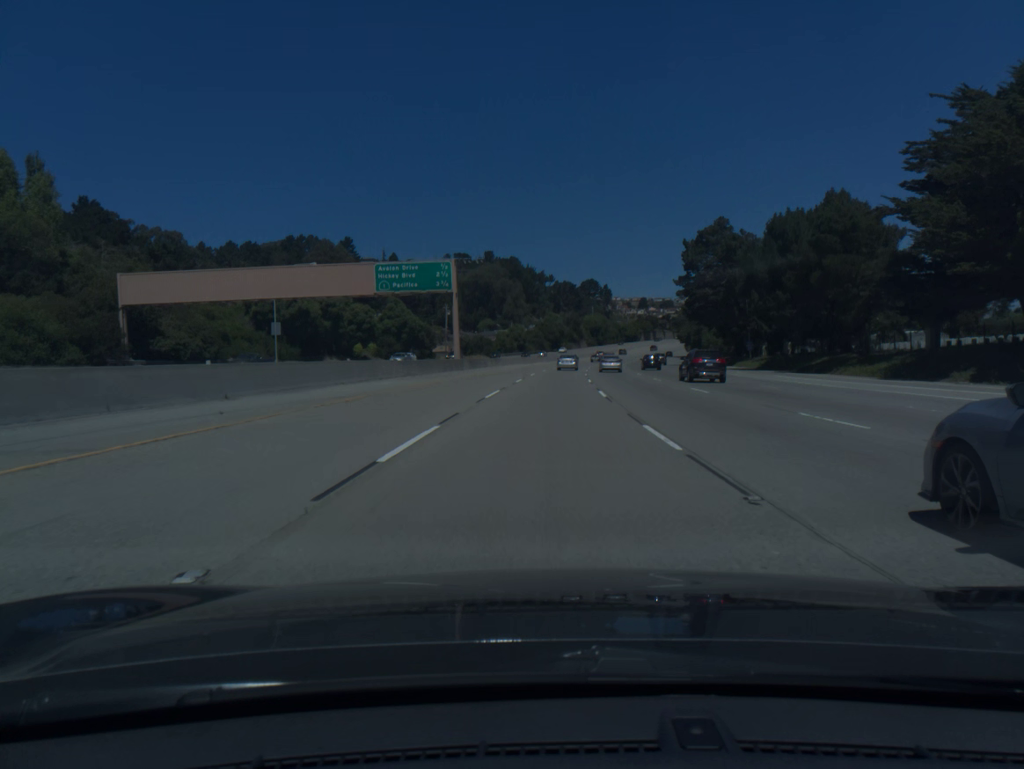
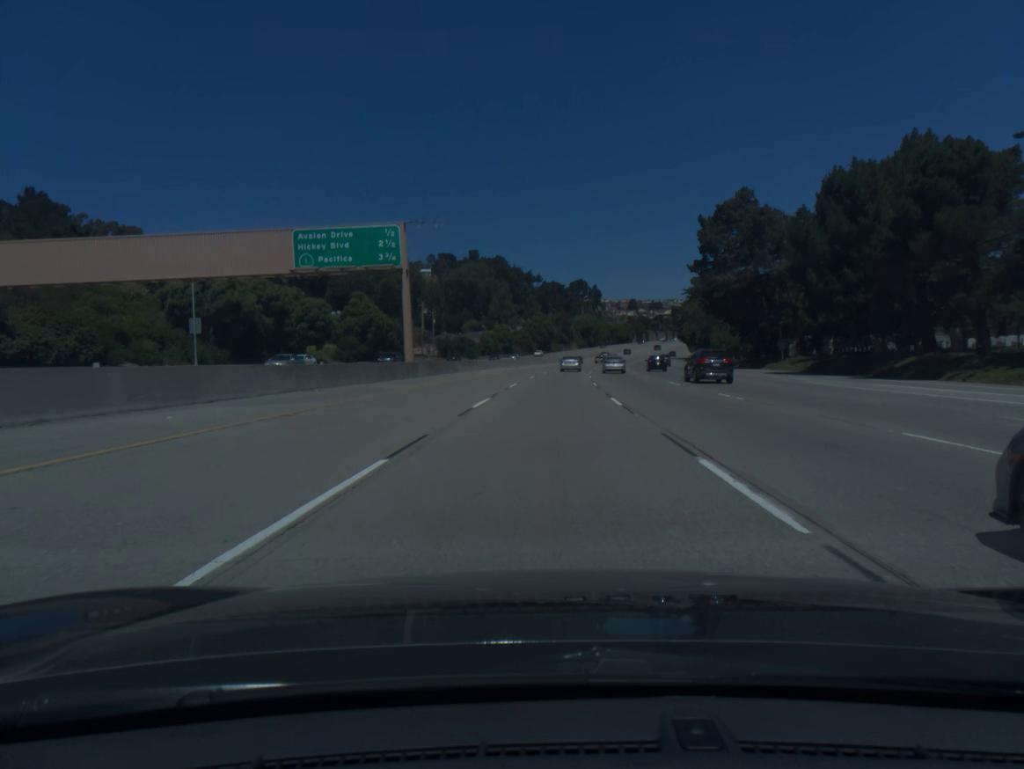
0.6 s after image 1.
(+0.1, +19.6) m; +1°
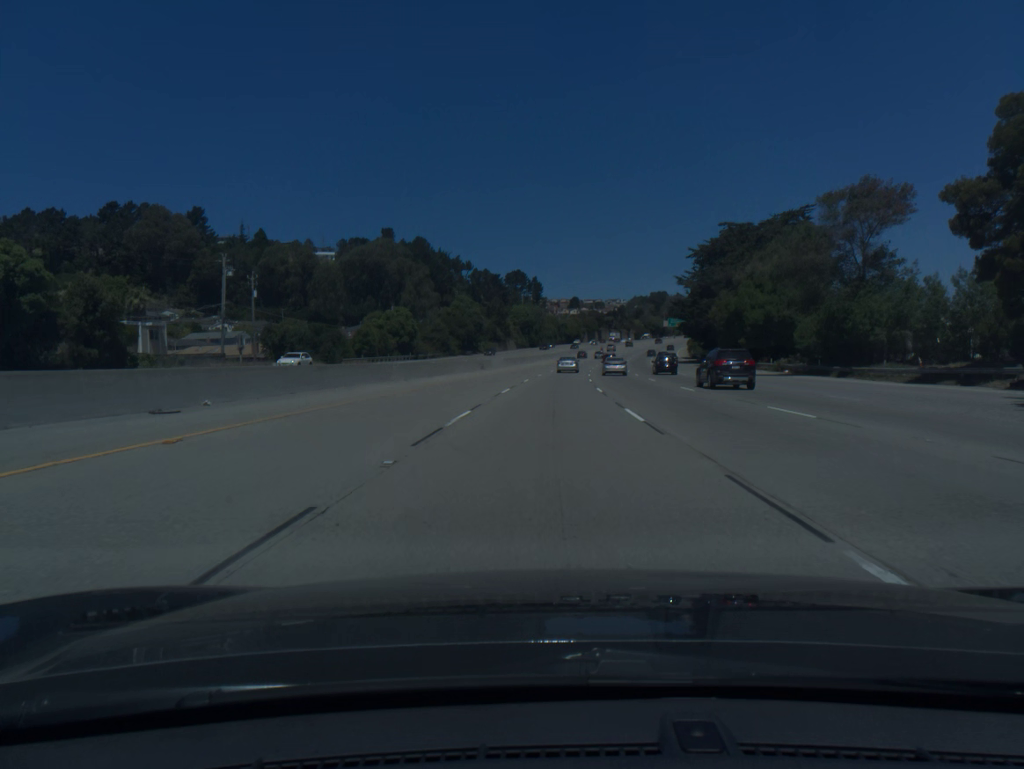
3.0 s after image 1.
(+3.0, +77.7) m; +5°
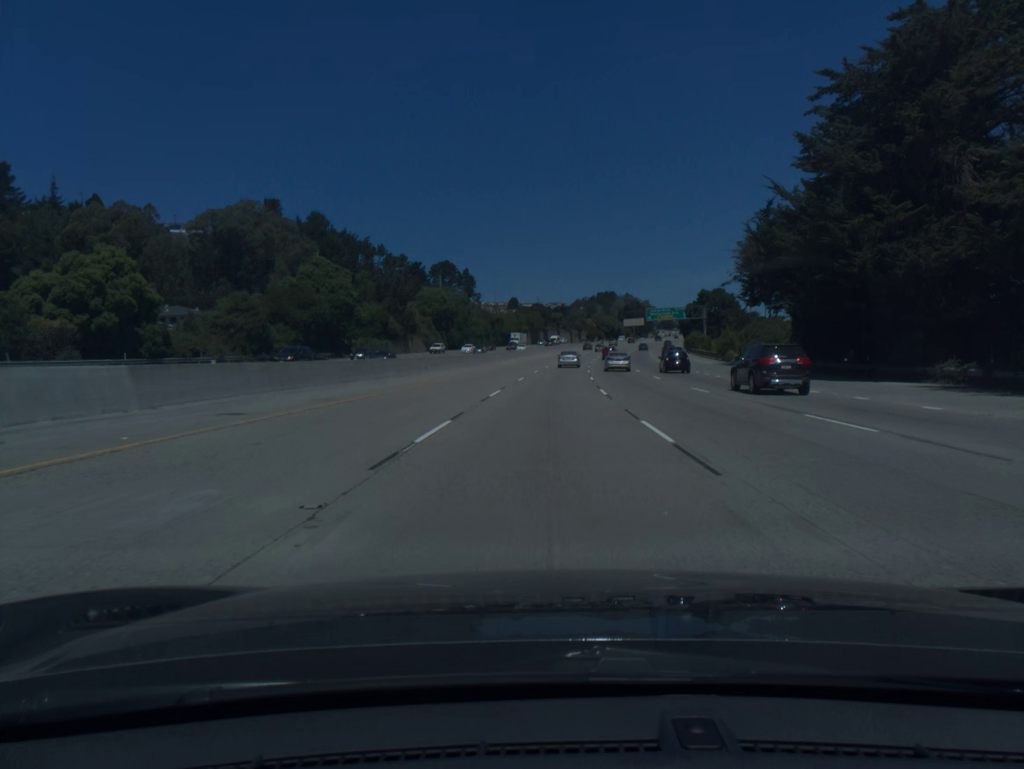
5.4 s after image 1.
(+3.0, +77.0) m; +4°
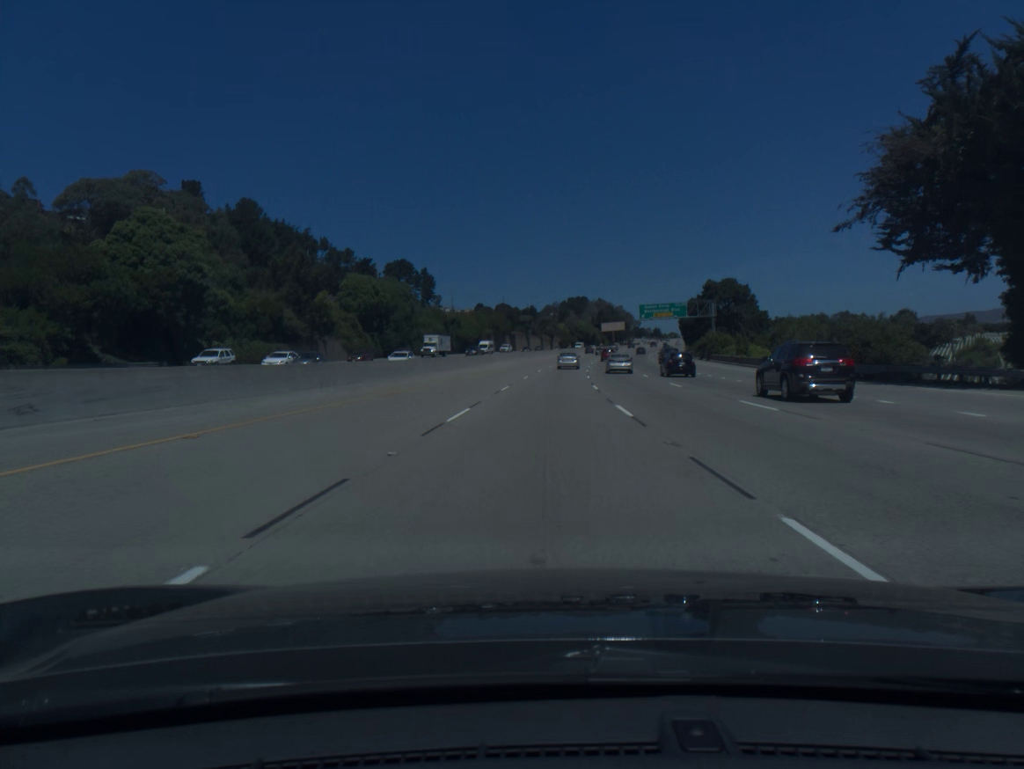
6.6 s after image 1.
(+0.8, +38.4) m; +2°
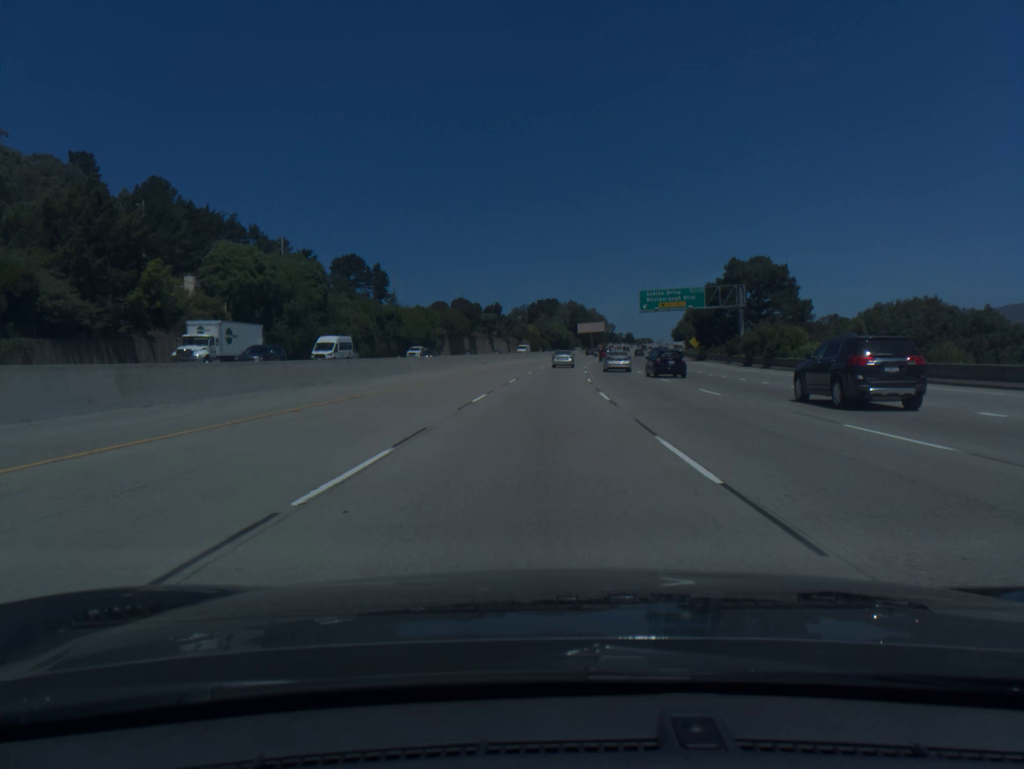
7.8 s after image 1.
(+0.7, +38.2) m; +2°
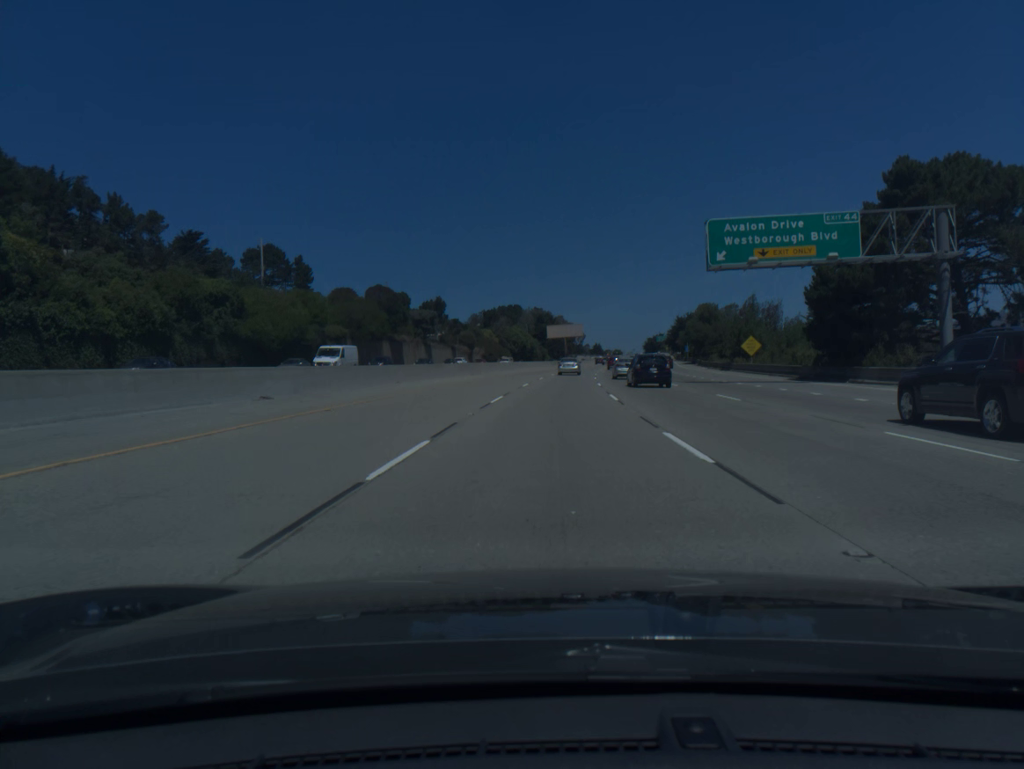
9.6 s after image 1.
(+1.4, +56.8) m; +3°
